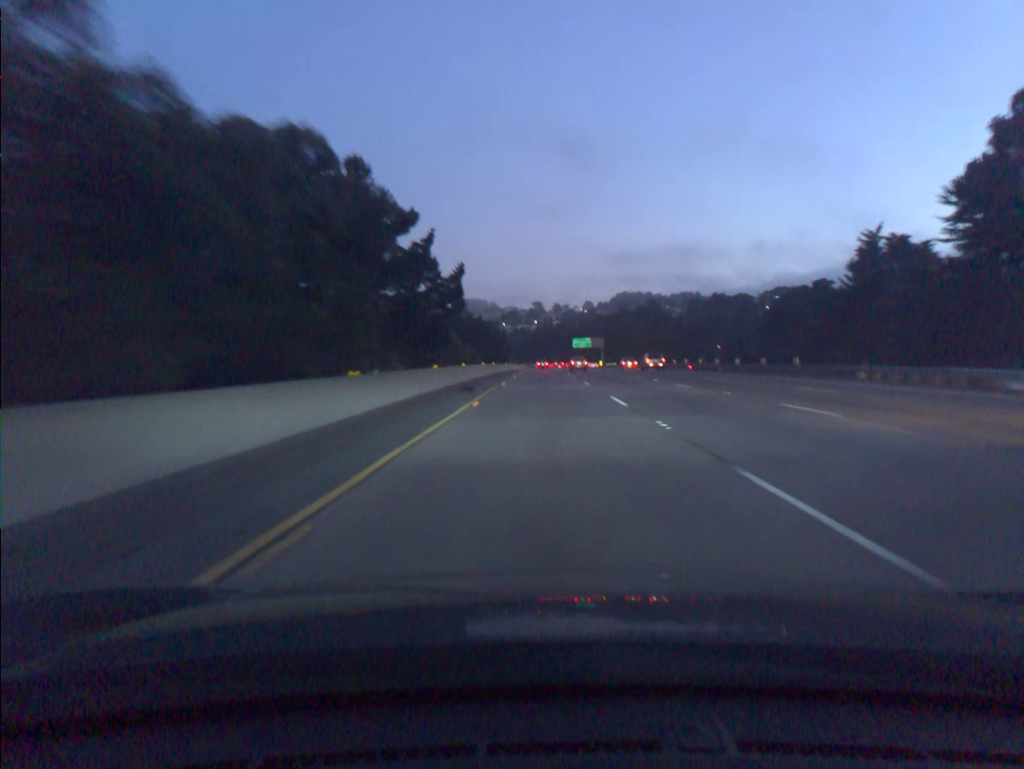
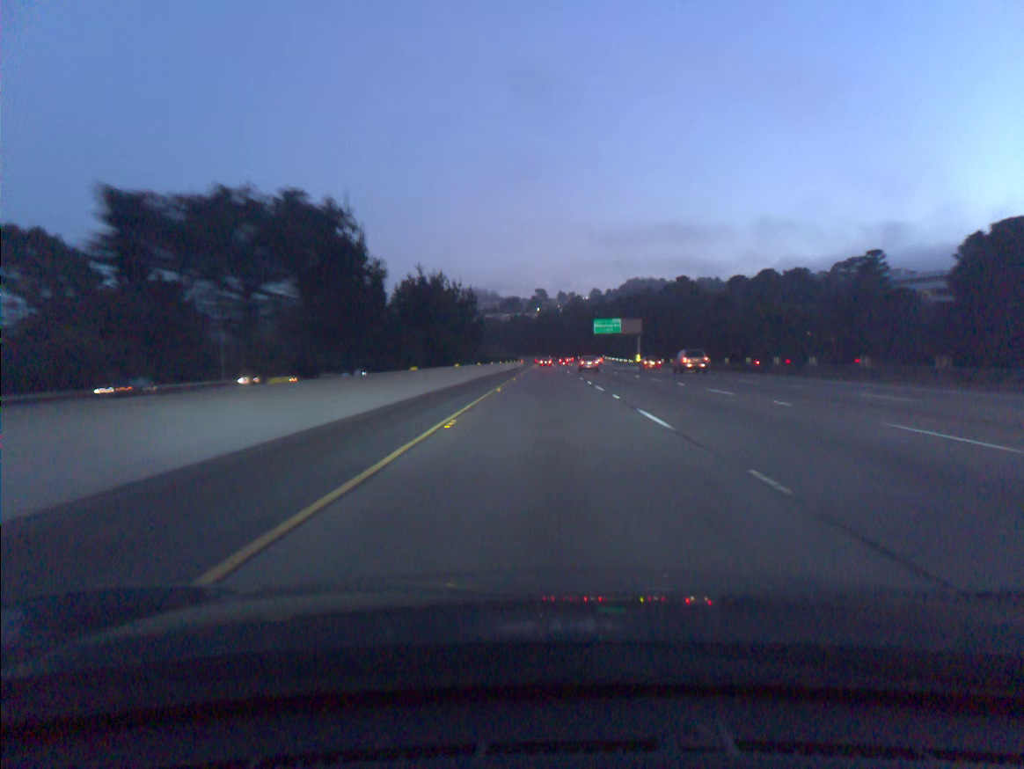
(-0.2, +78.9) m; 0°
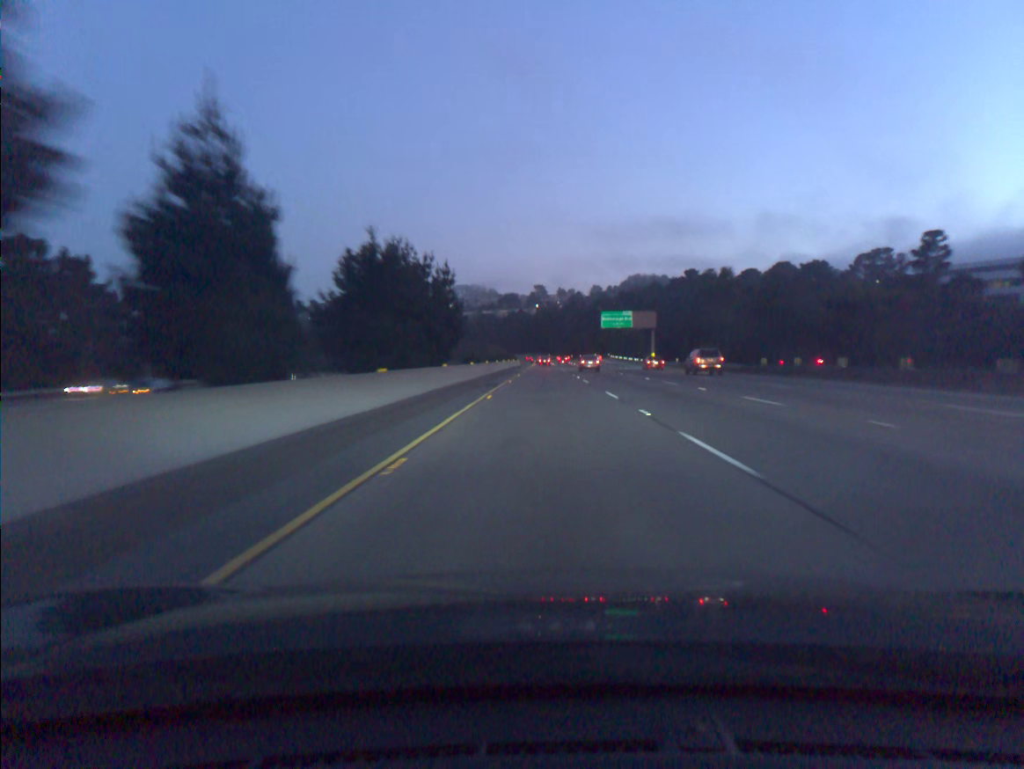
(0.0, +19.8) m; 0°
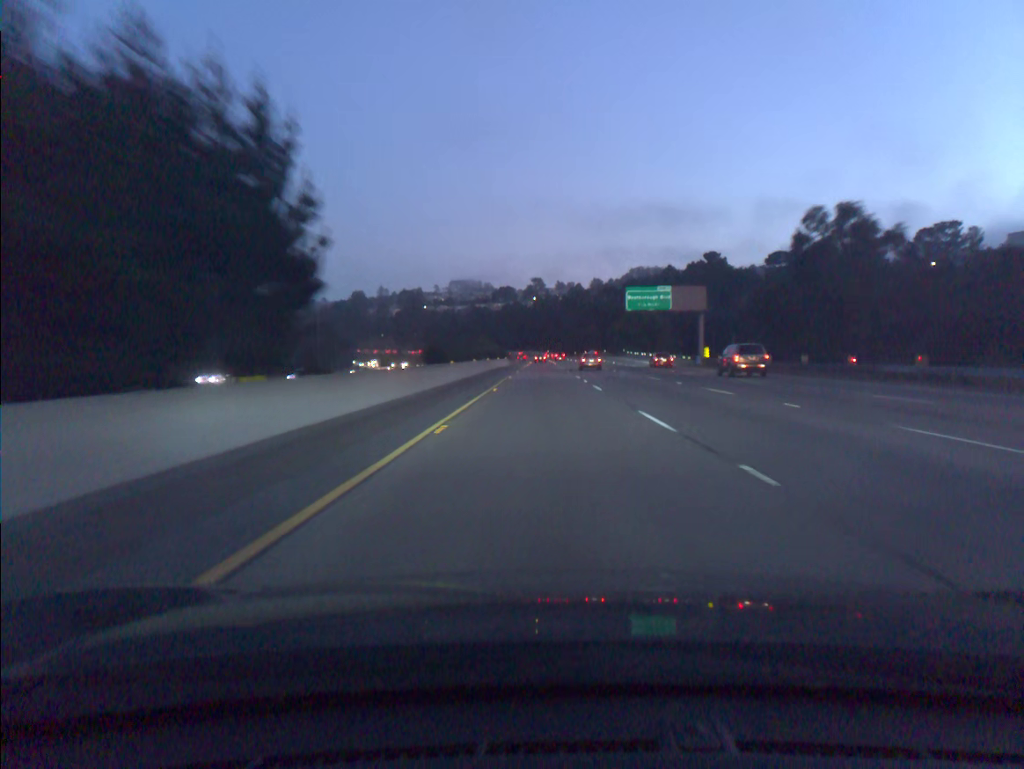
(+0.1, +39.6) m; 0°
